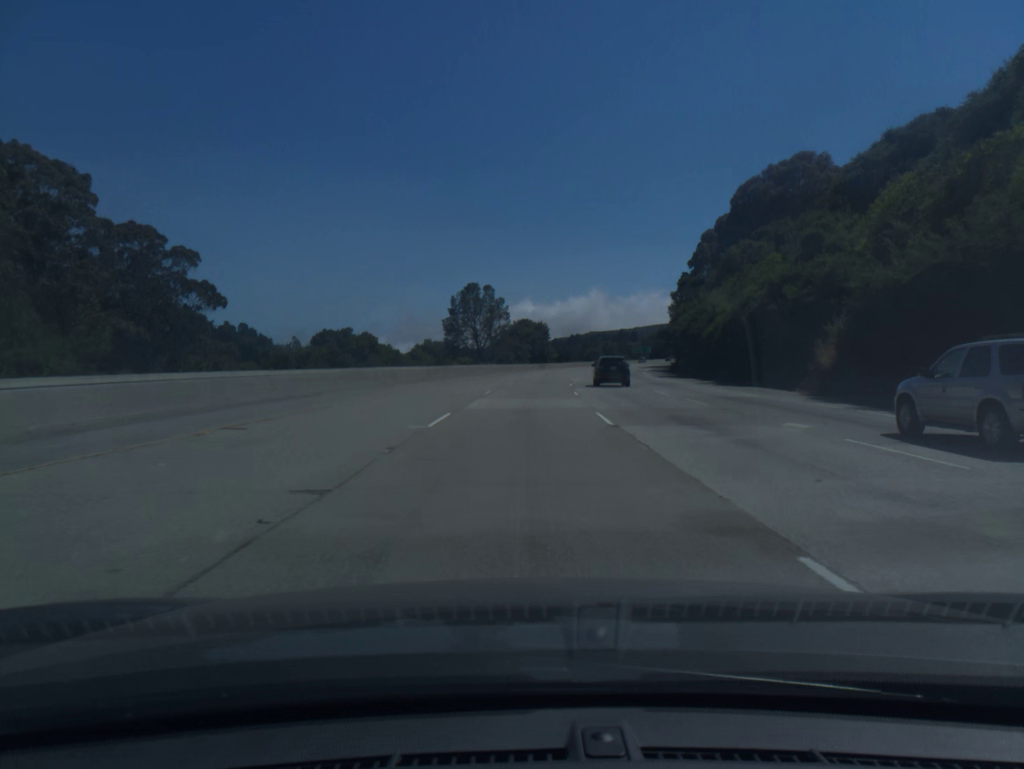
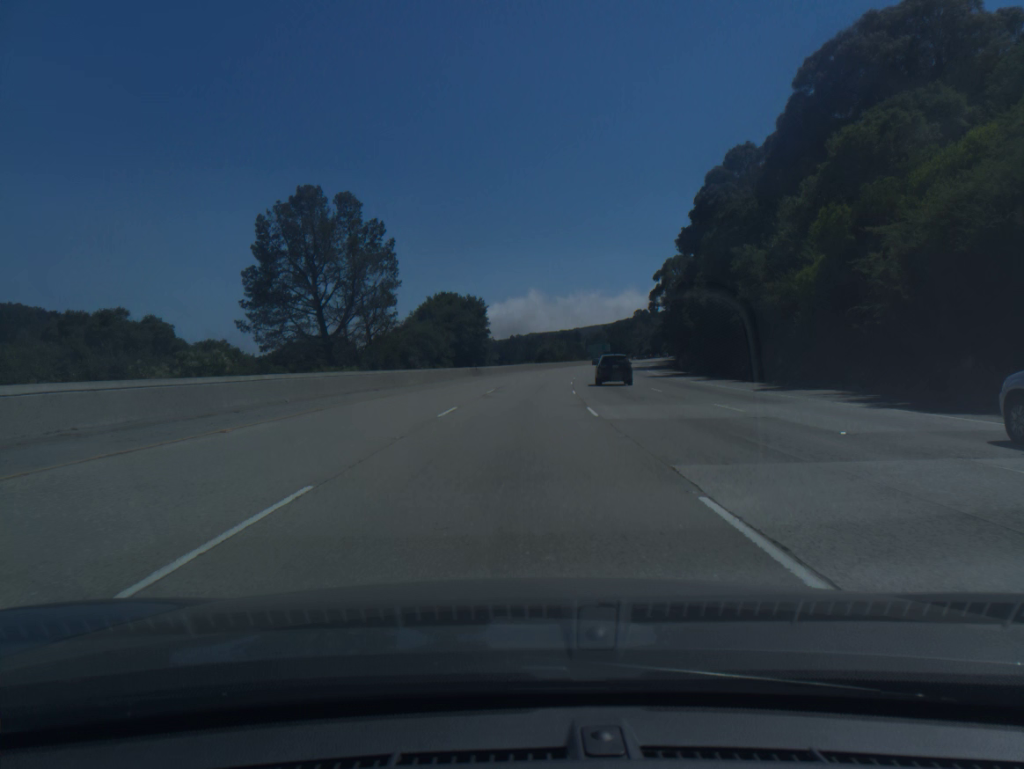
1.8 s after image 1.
(+2.2, +56.0) m; +4°
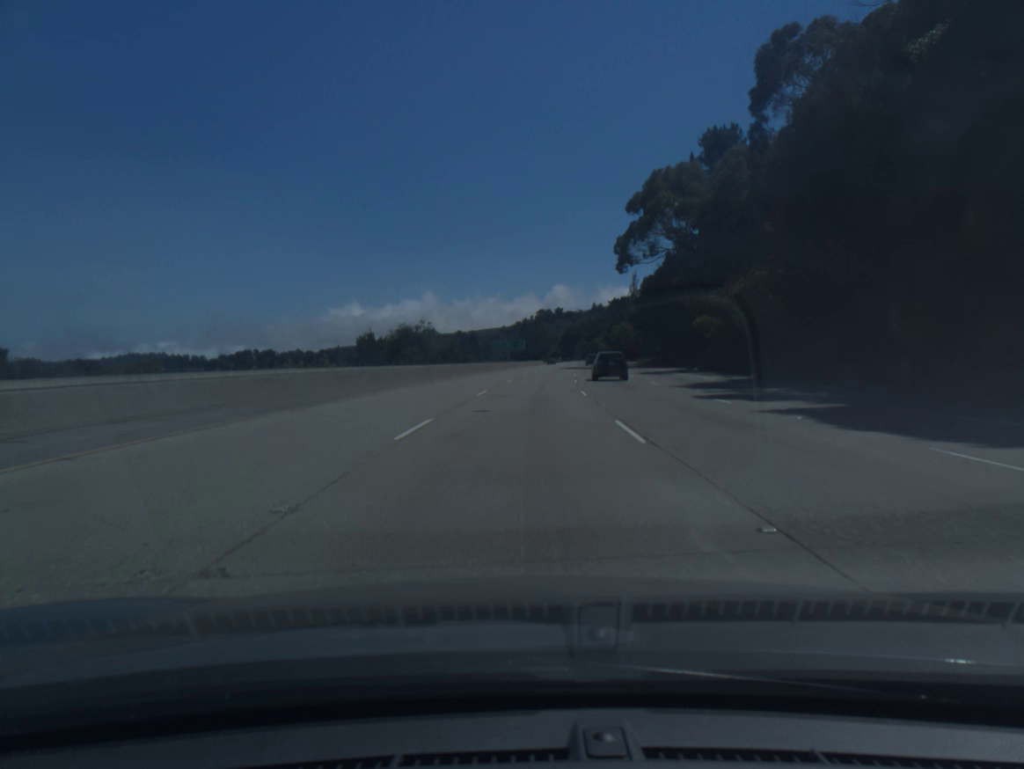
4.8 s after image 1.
(+5.9, +93.6) m; +7°
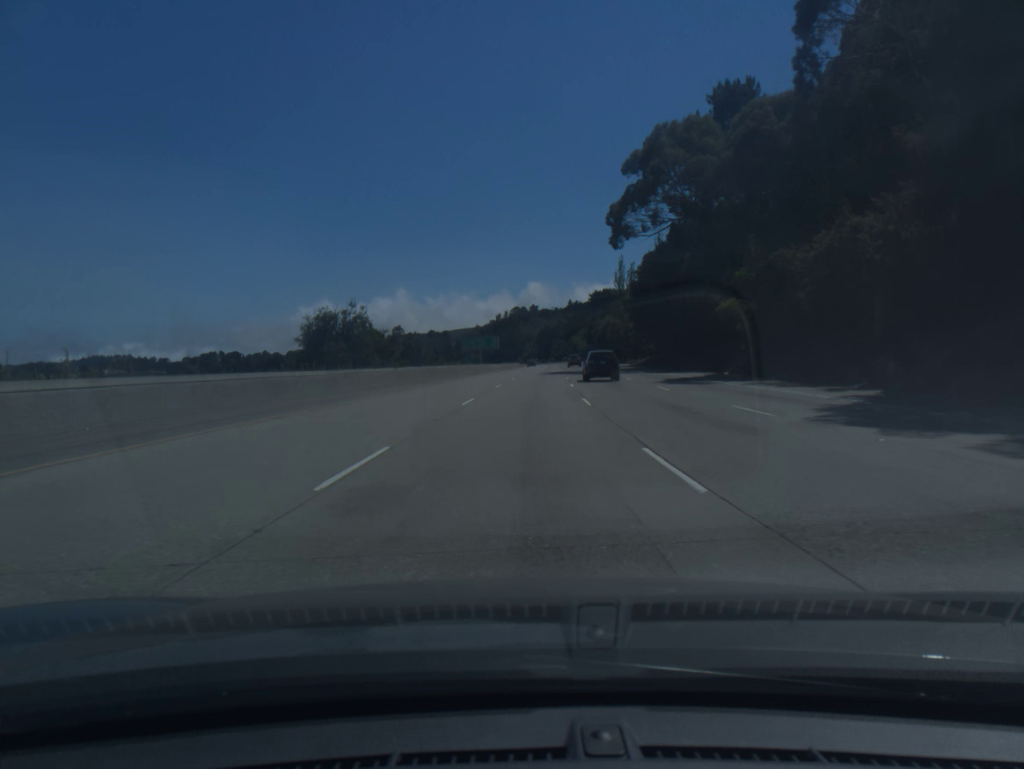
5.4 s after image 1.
(+0.3, +18.7) m; +2°
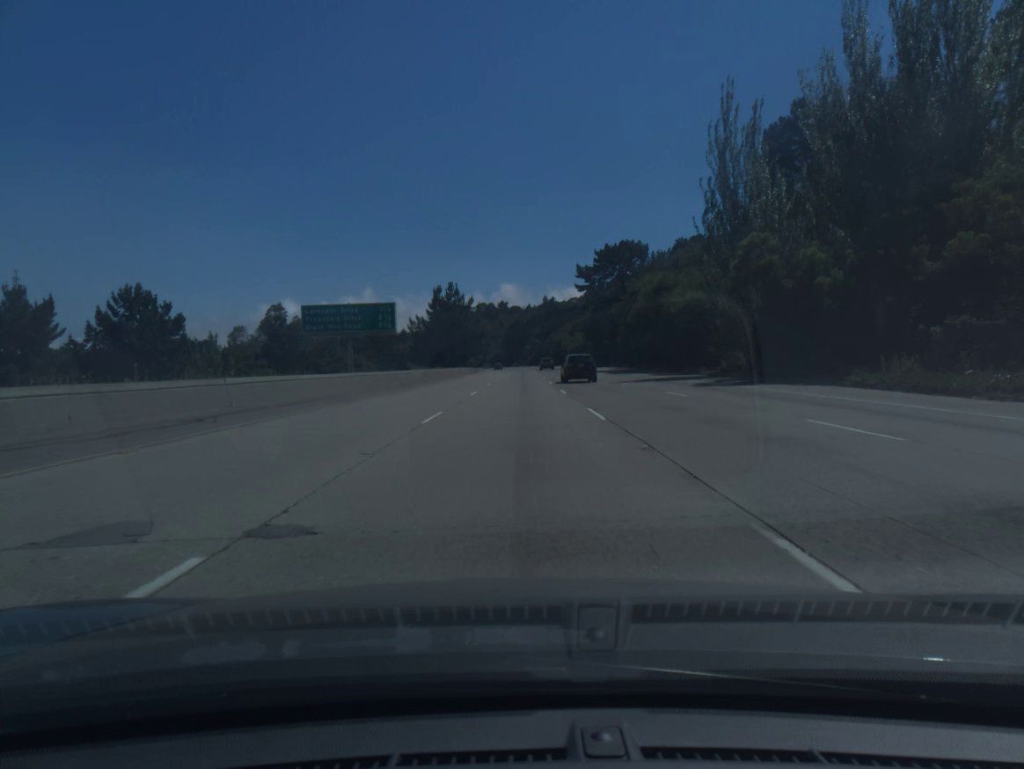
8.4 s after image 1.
(+3.5, +93.7) m; +3°
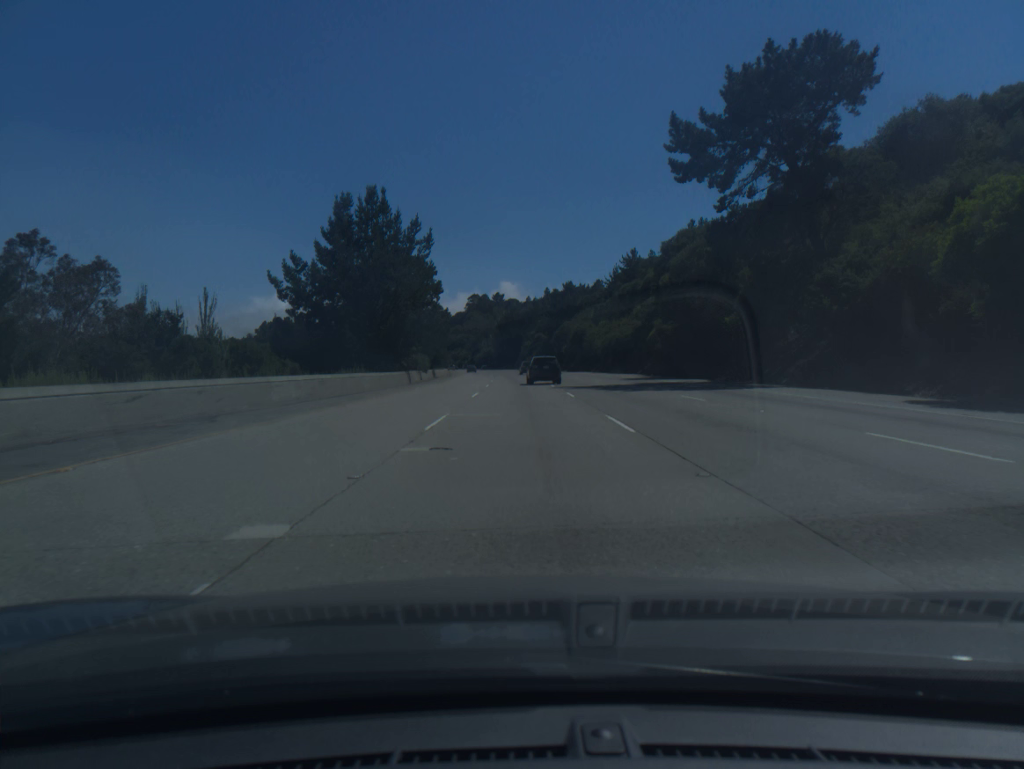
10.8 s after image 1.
(0.0, +75.2) m; 0°
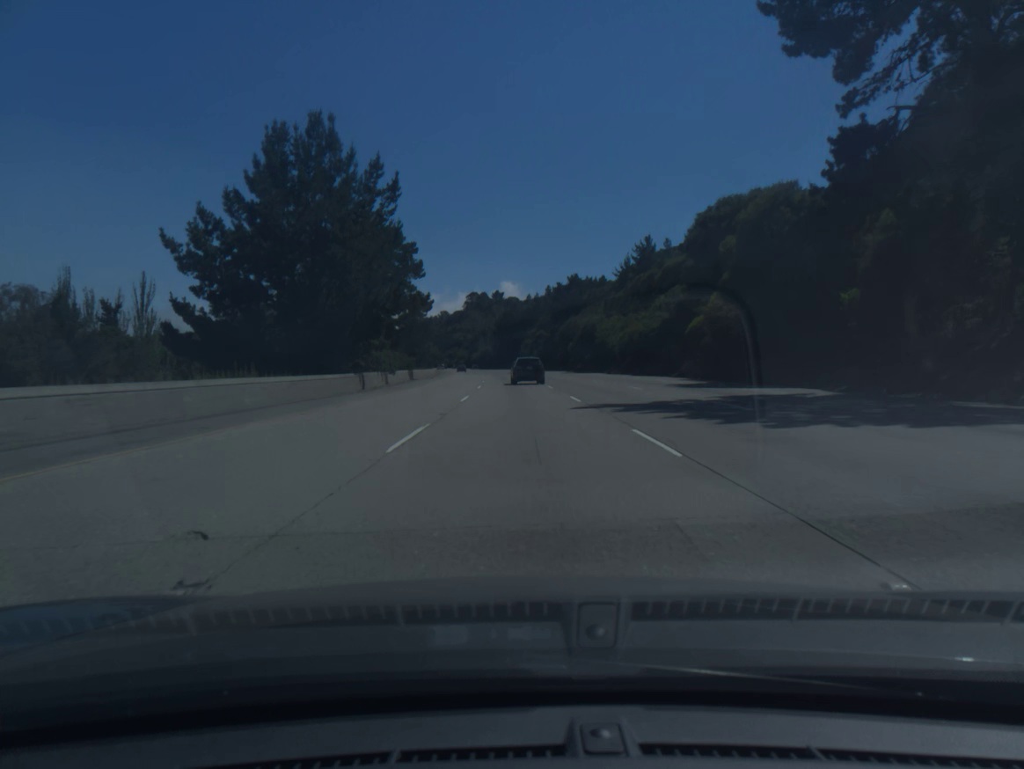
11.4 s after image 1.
(0.0, +18.8) m; 0°
